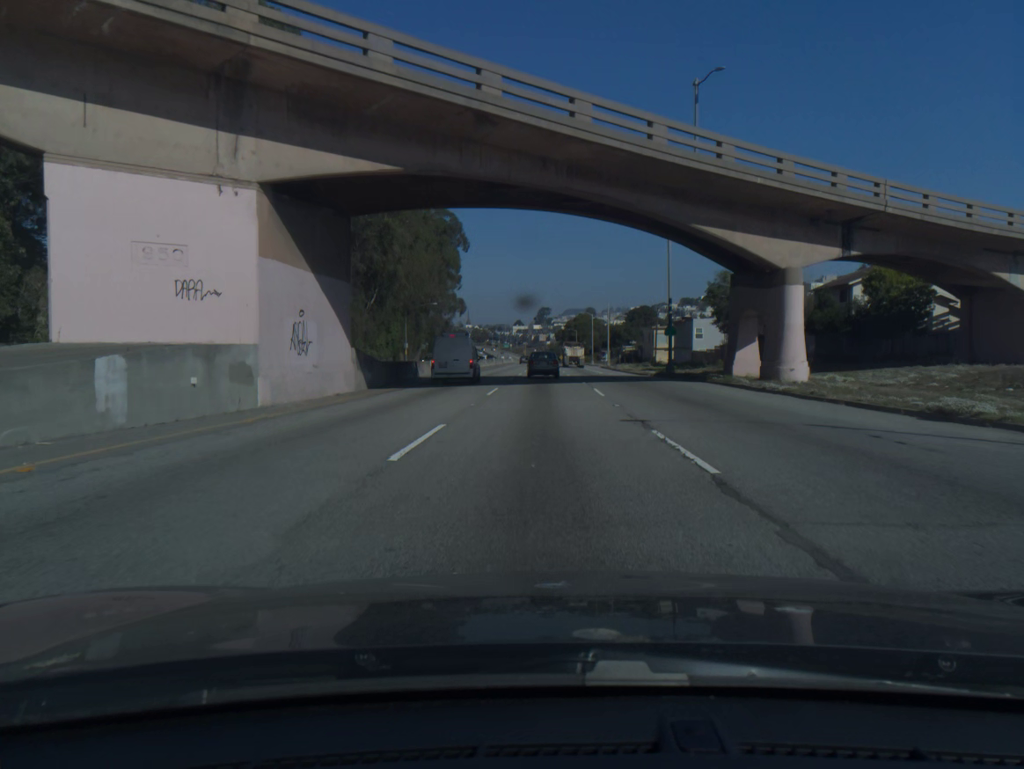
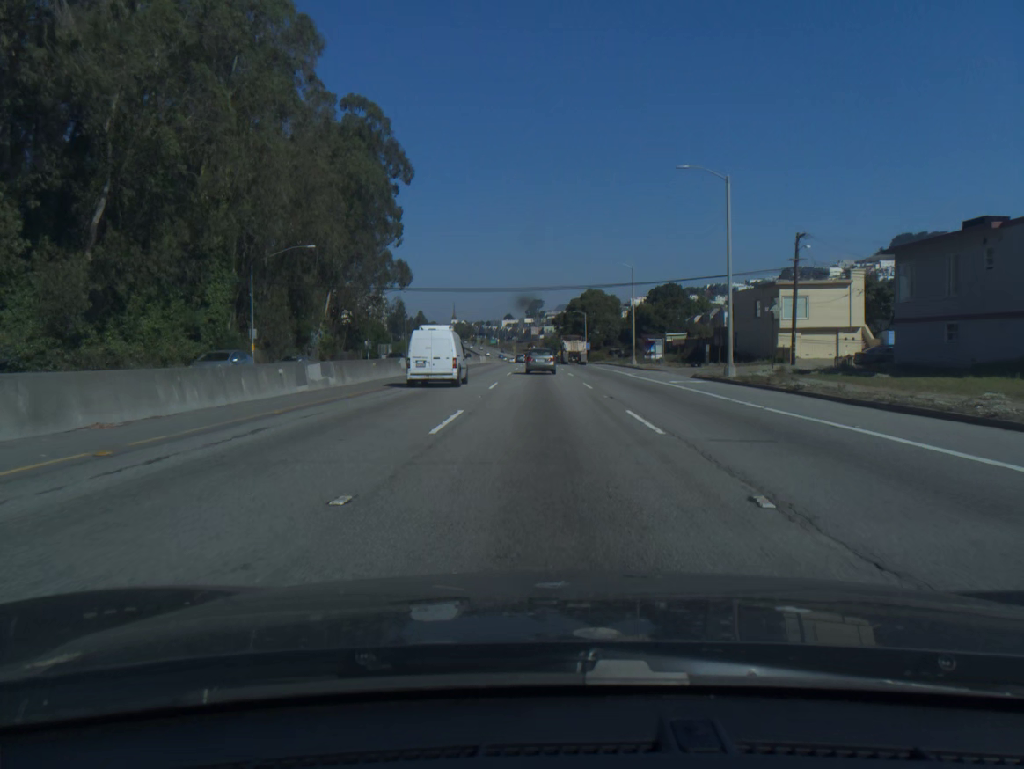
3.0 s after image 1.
(+0.1, +70.9) m; 0°
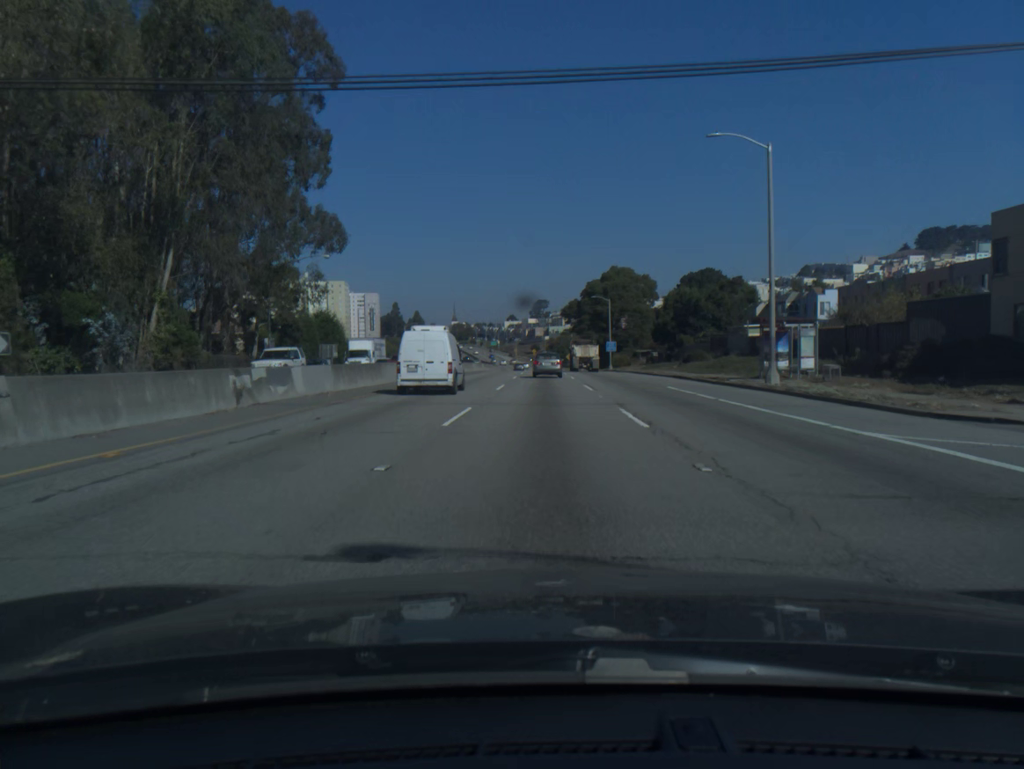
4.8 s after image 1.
(0.0, +42.5) m; 0°
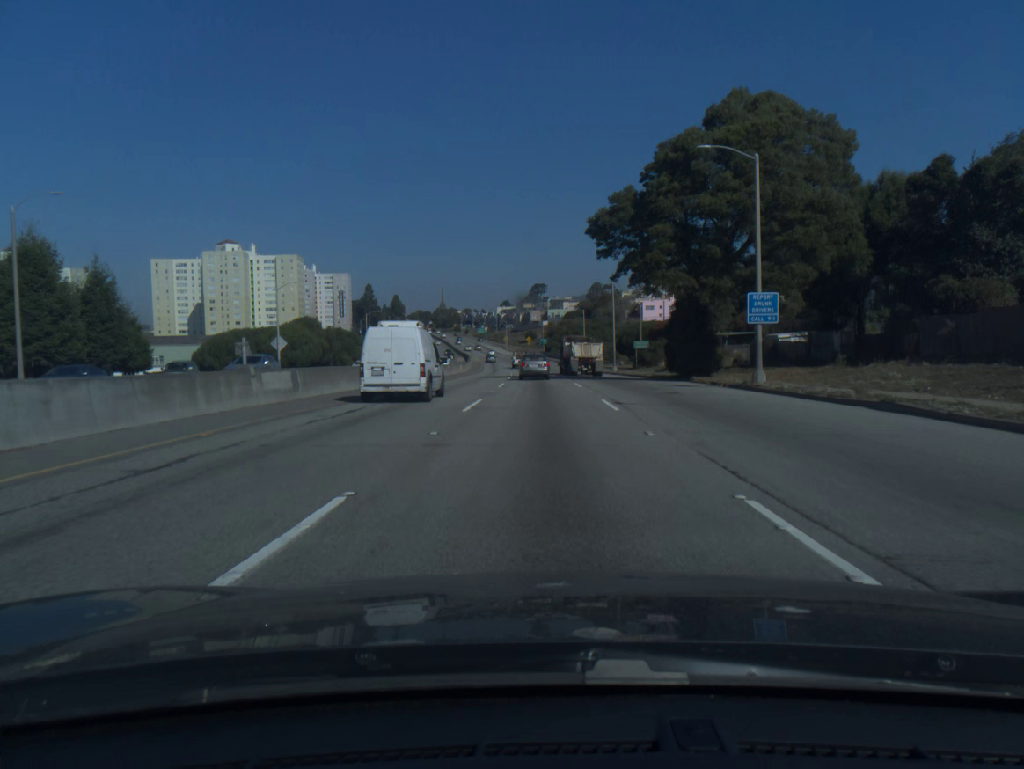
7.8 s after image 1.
(+0.1, +70.1) m; 0°
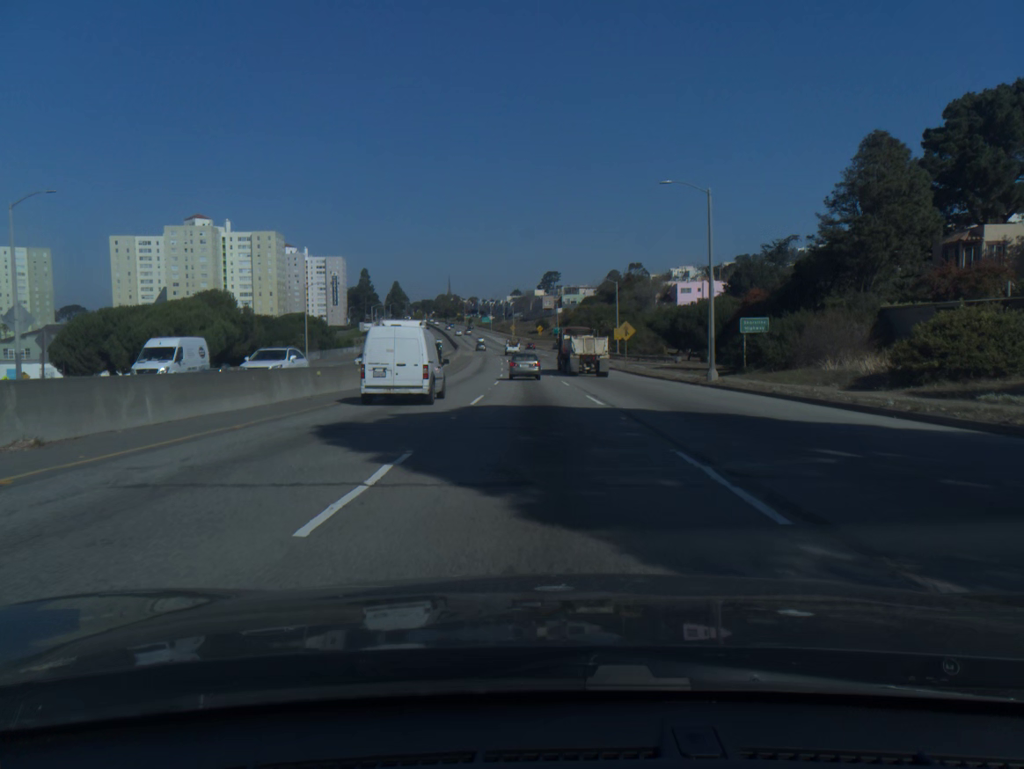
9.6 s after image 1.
(-0.2, +41.0) m; -1°
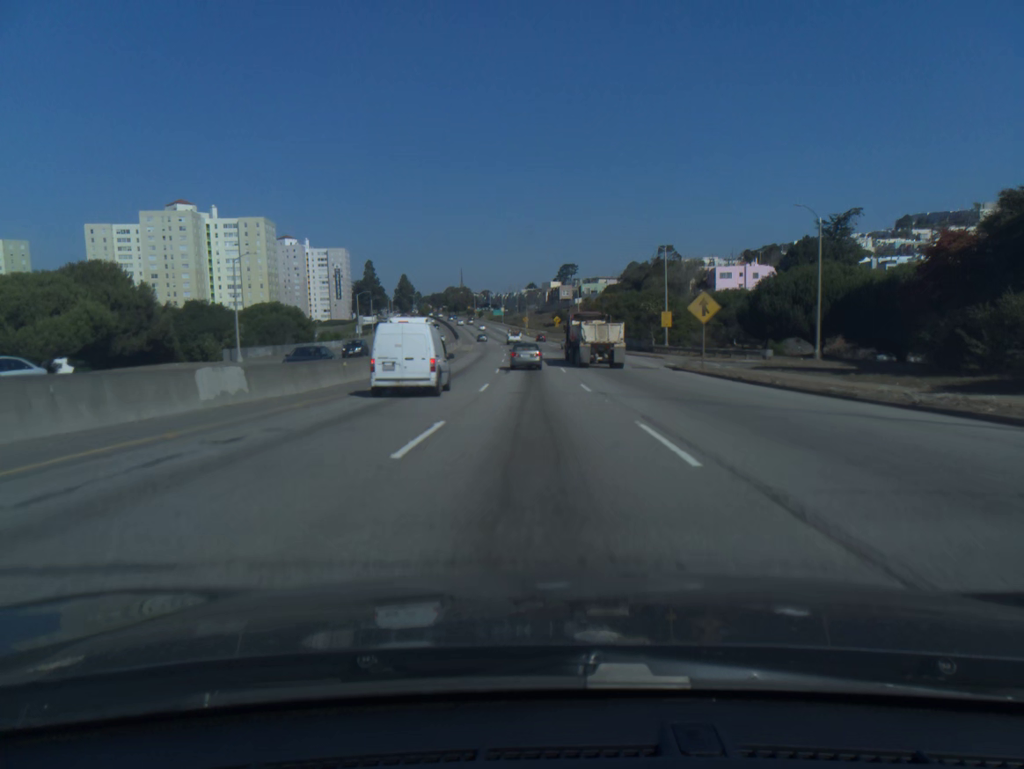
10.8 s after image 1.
(-0.2, +26.9) m; -1°
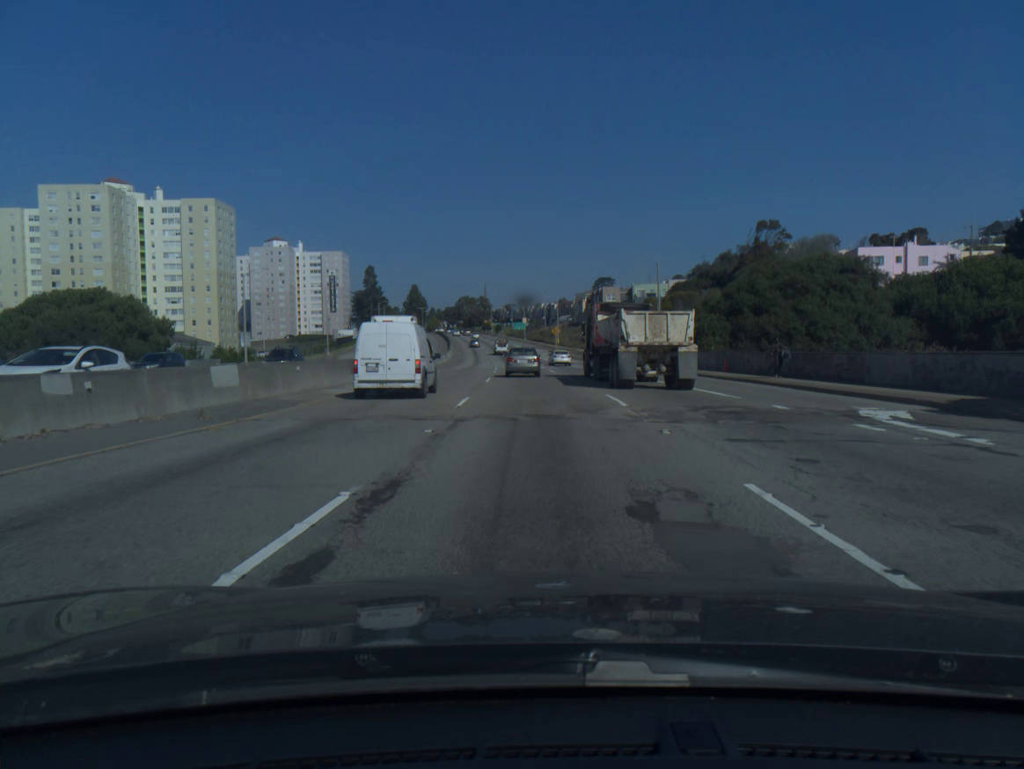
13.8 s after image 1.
(-1.4, +65.0) m; -2°
